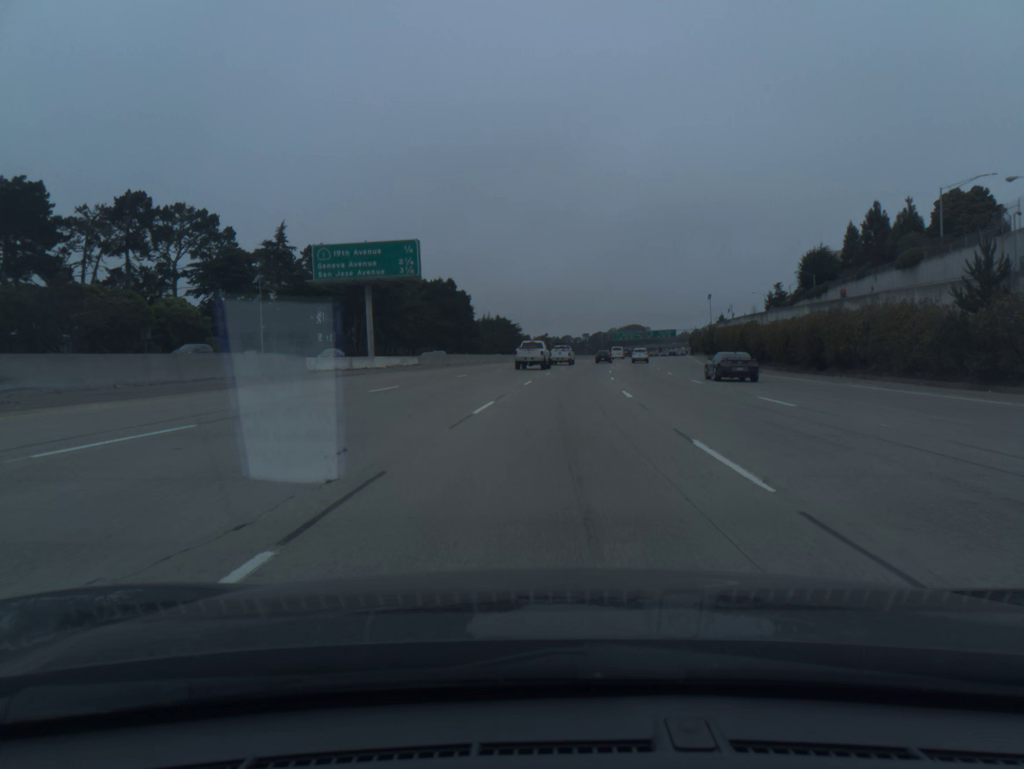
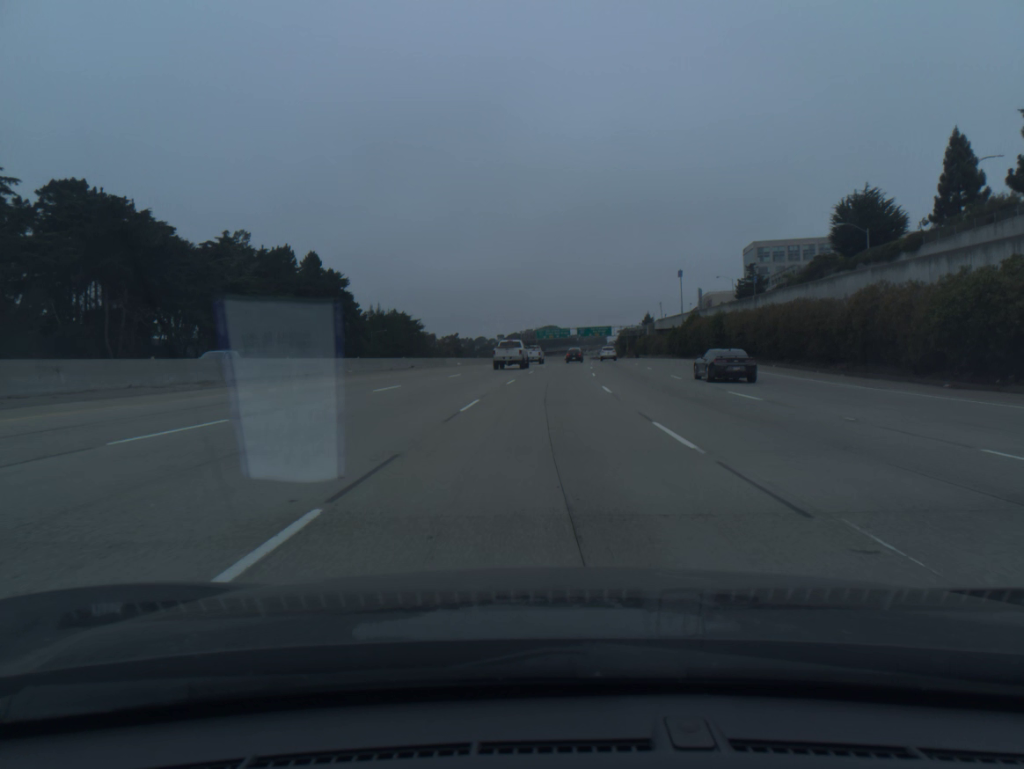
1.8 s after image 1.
(+3.1, +55.9) m; +6°
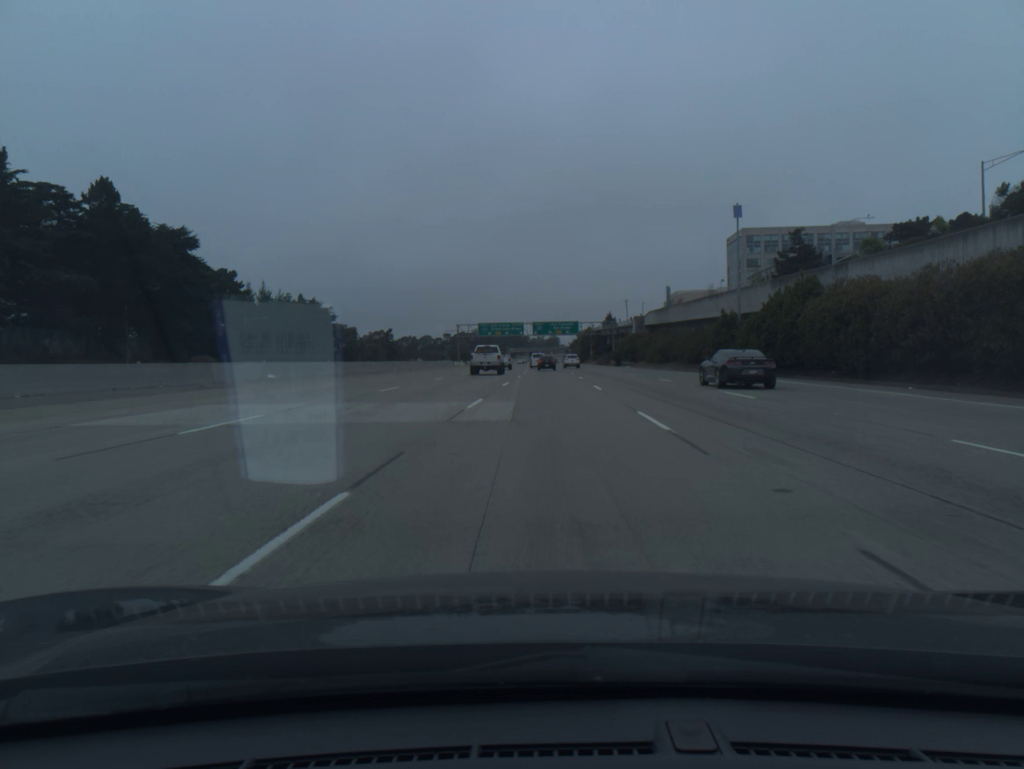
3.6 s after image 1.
(+1.8, +56.0) m; +3°
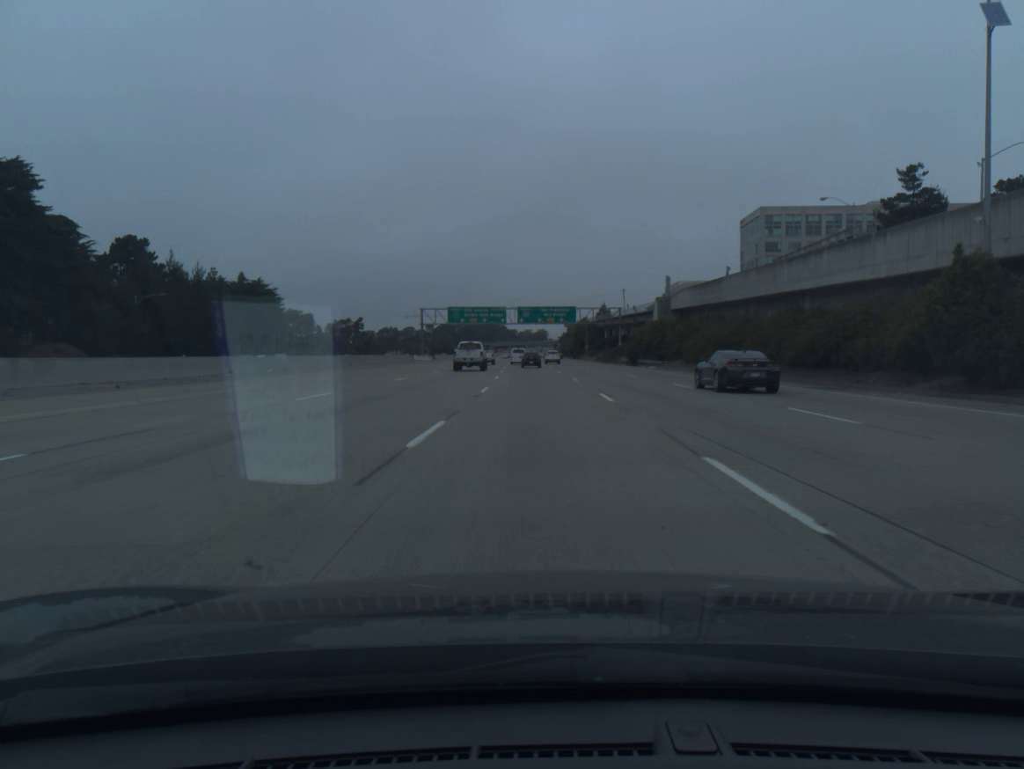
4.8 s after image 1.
(+0.4, +36.0) m; +1°
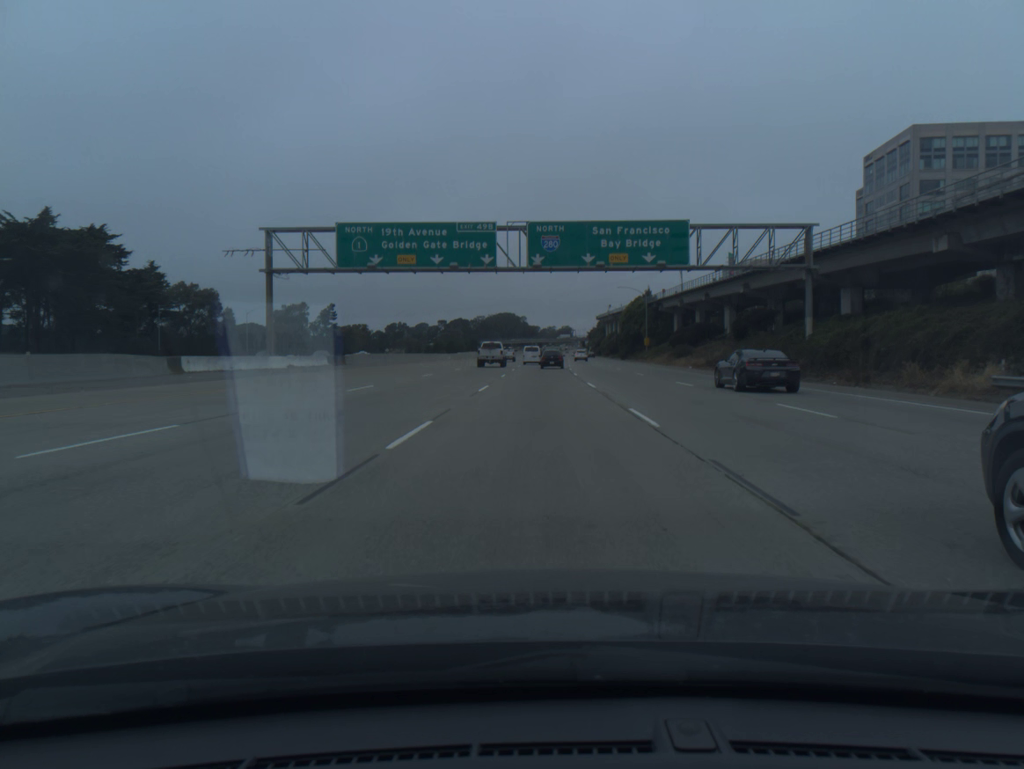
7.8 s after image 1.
(-1.1, +84.0) m; -1°
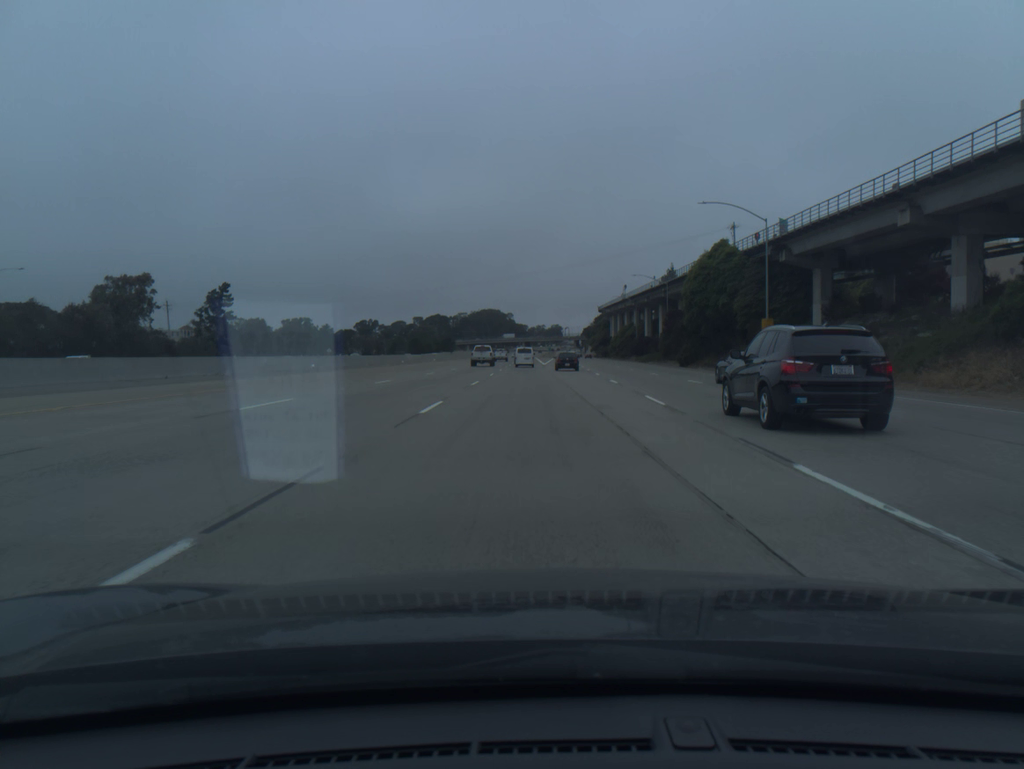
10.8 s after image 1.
(+0.6, +79.7) m; +1°
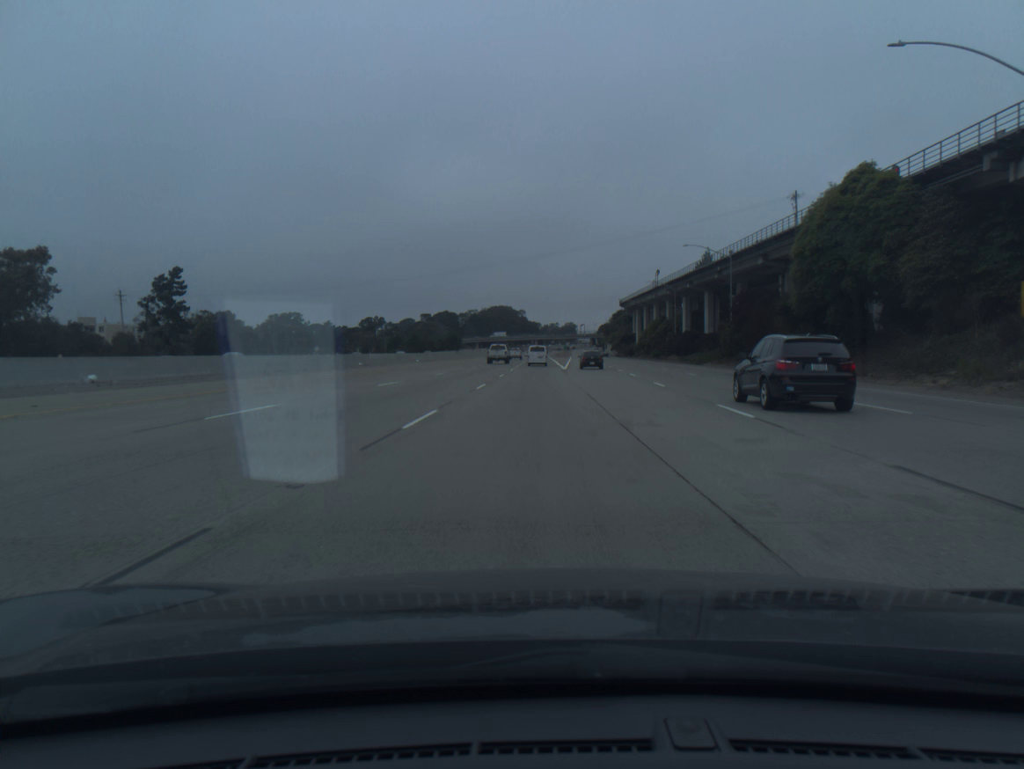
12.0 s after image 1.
(-0.3, +31.5) m; -1°
